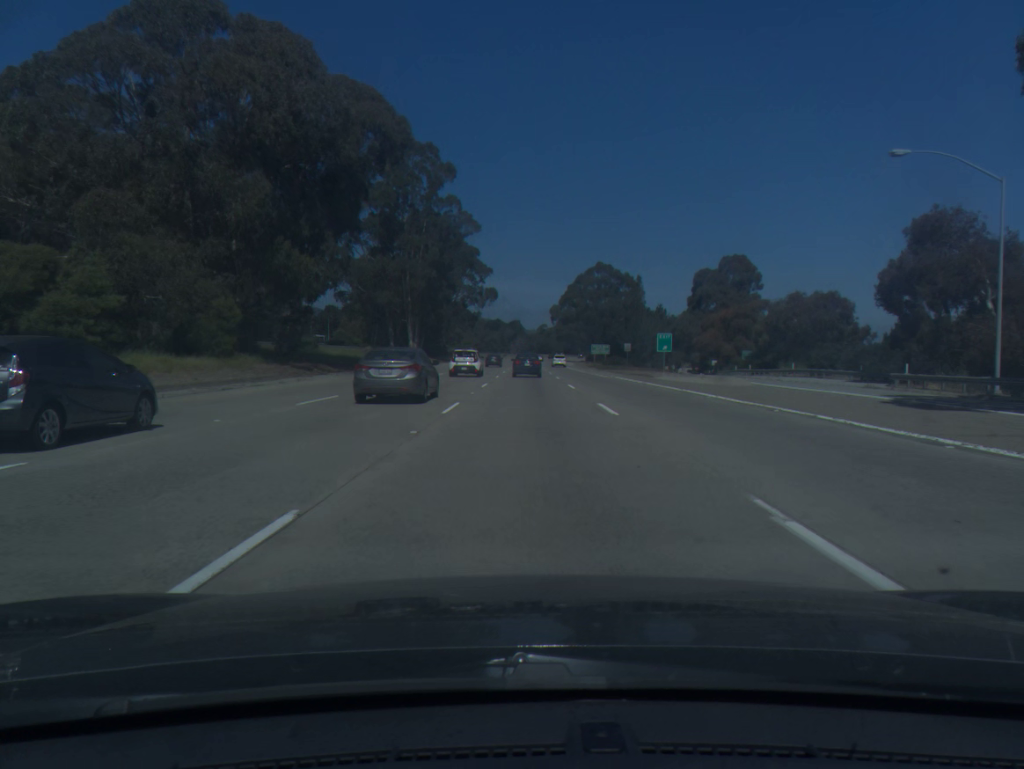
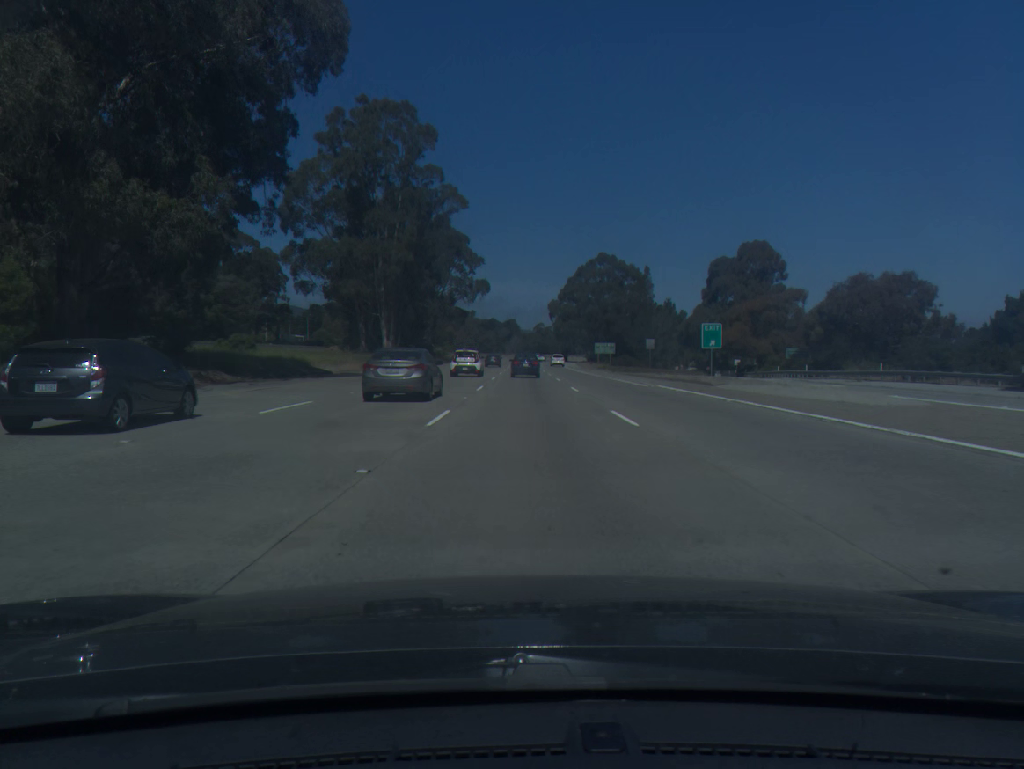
(0.0, +17.5) m; 0°
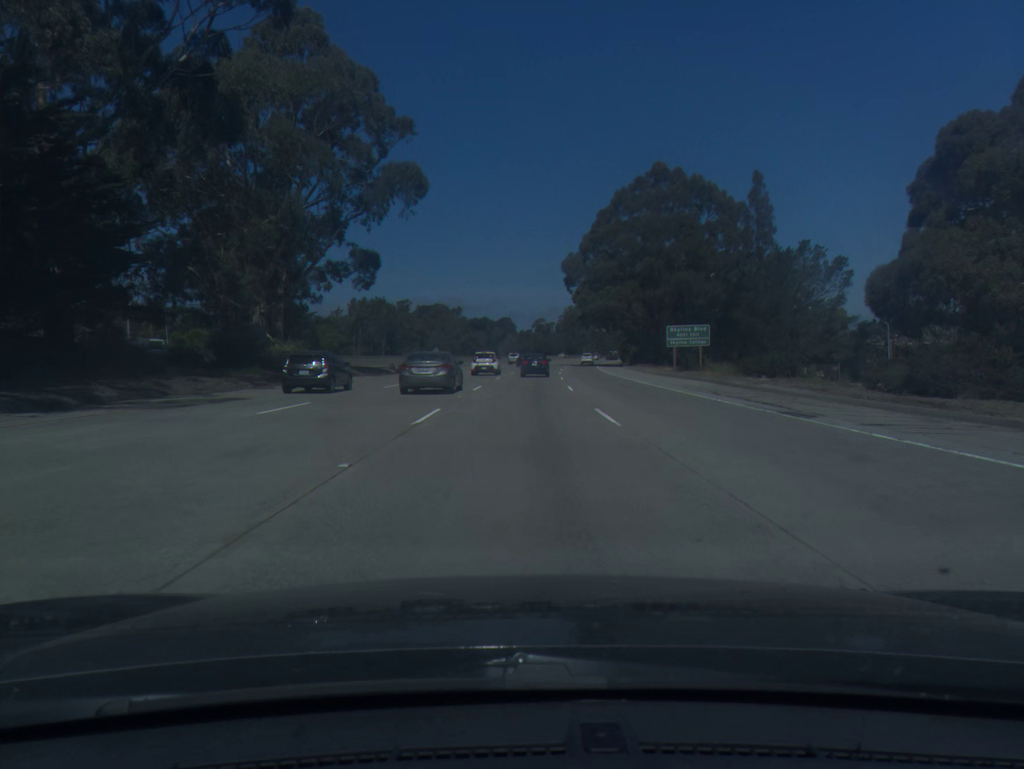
(+0.5, +86.9) m; 0°
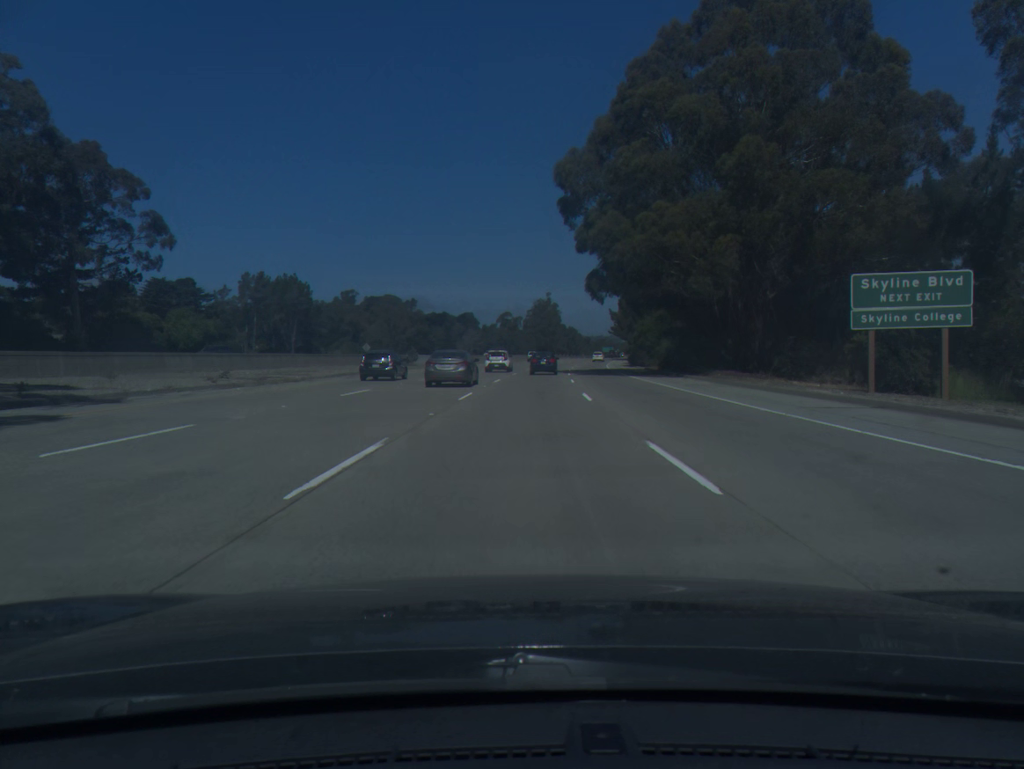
(+0.8, +51.5) m; +2°
